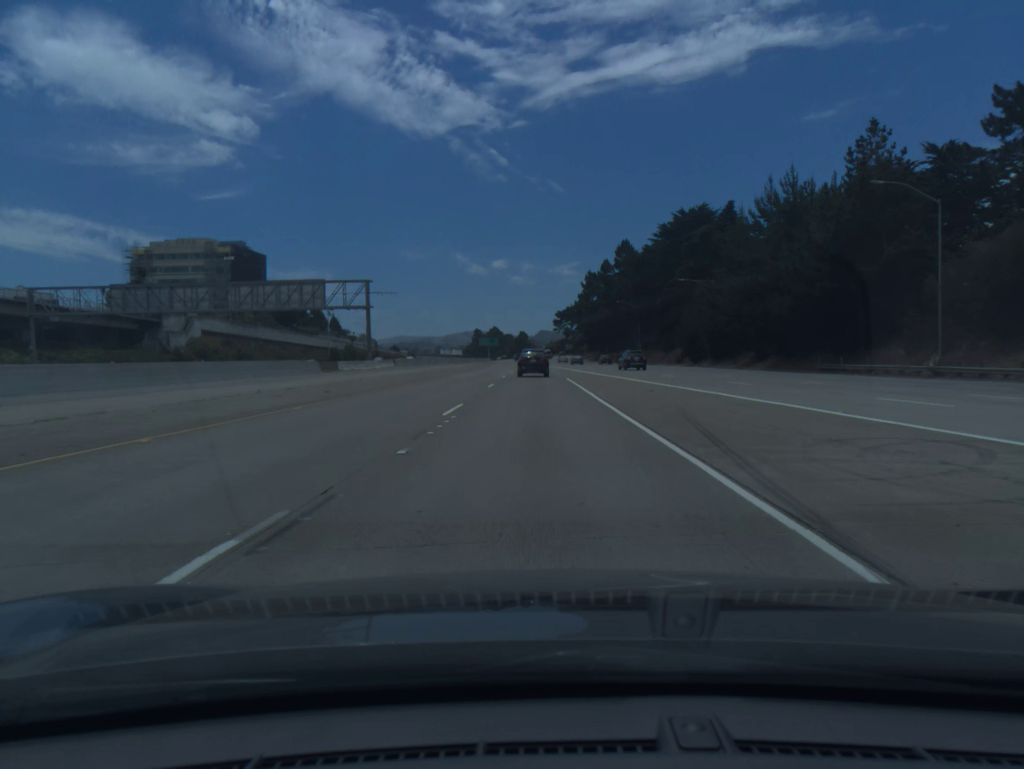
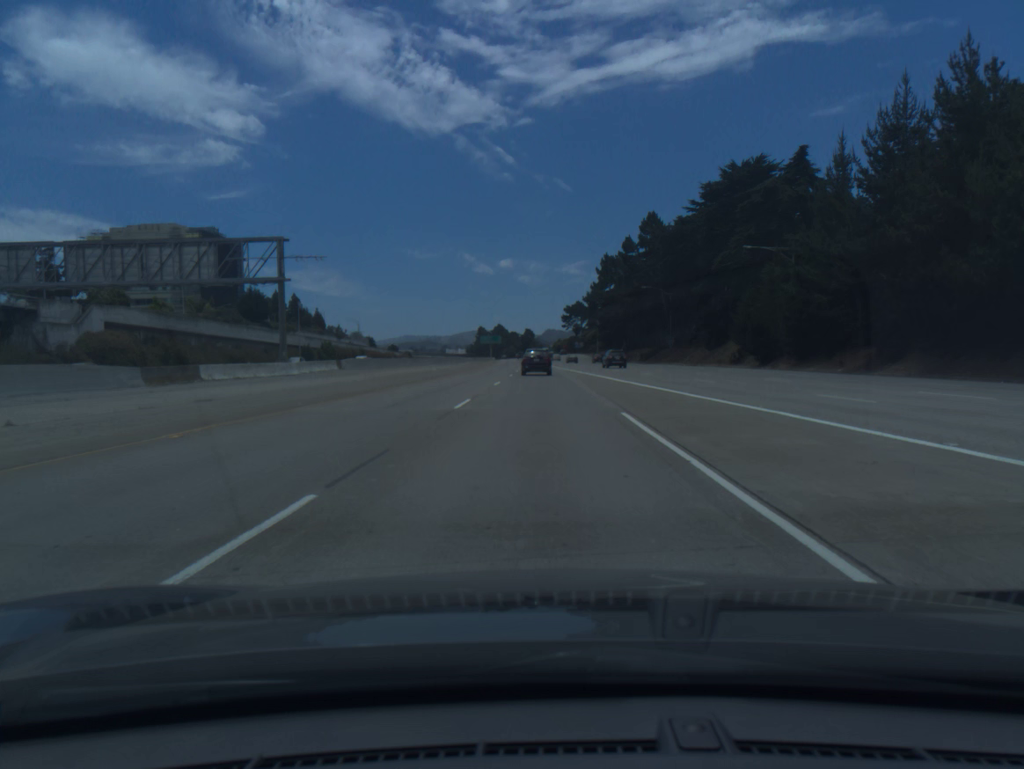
(-0.1, +27.9) m; -1°
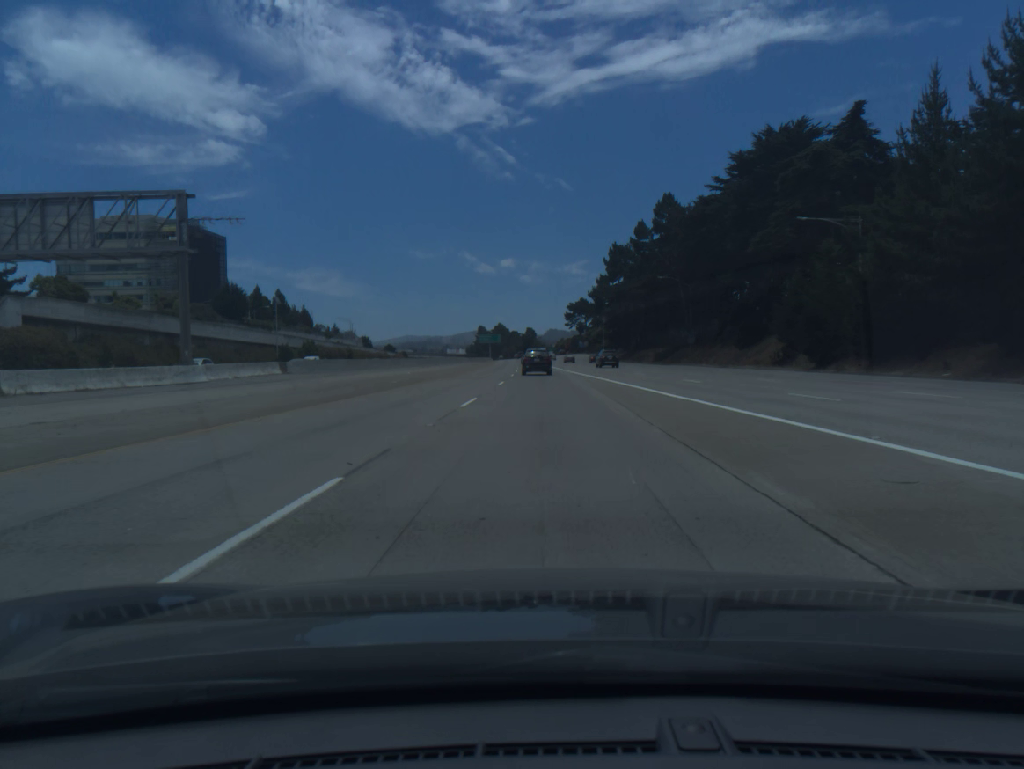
(0.0, +14.0) m; 0°
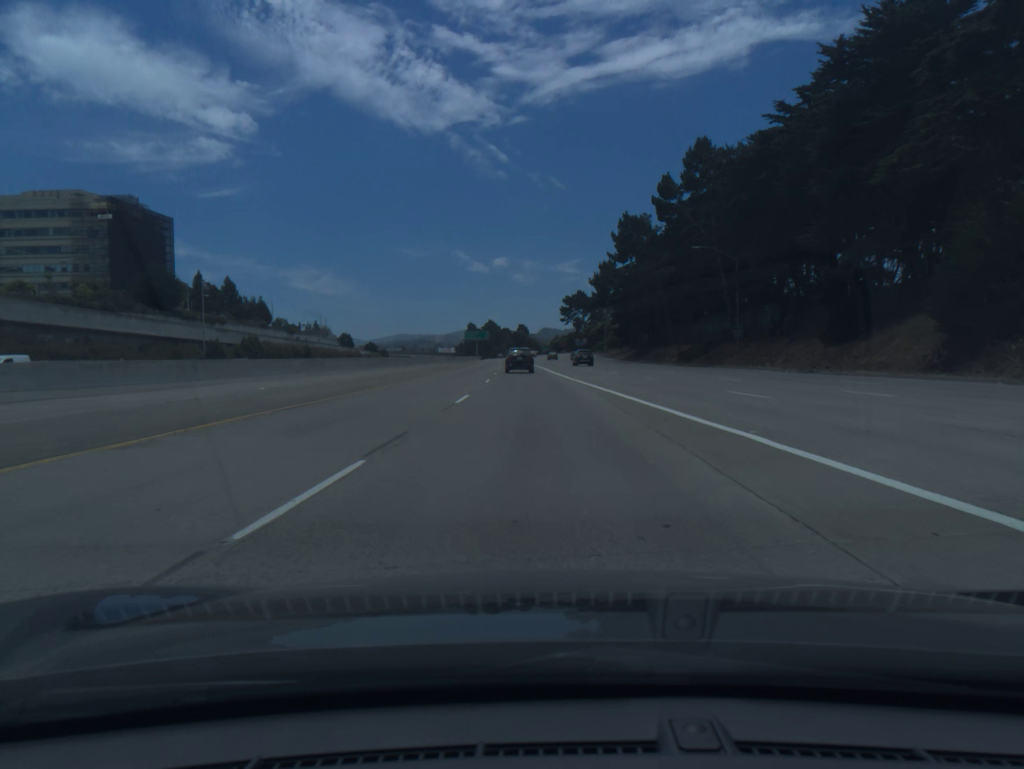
(+0.1, +28.1) m; 0°
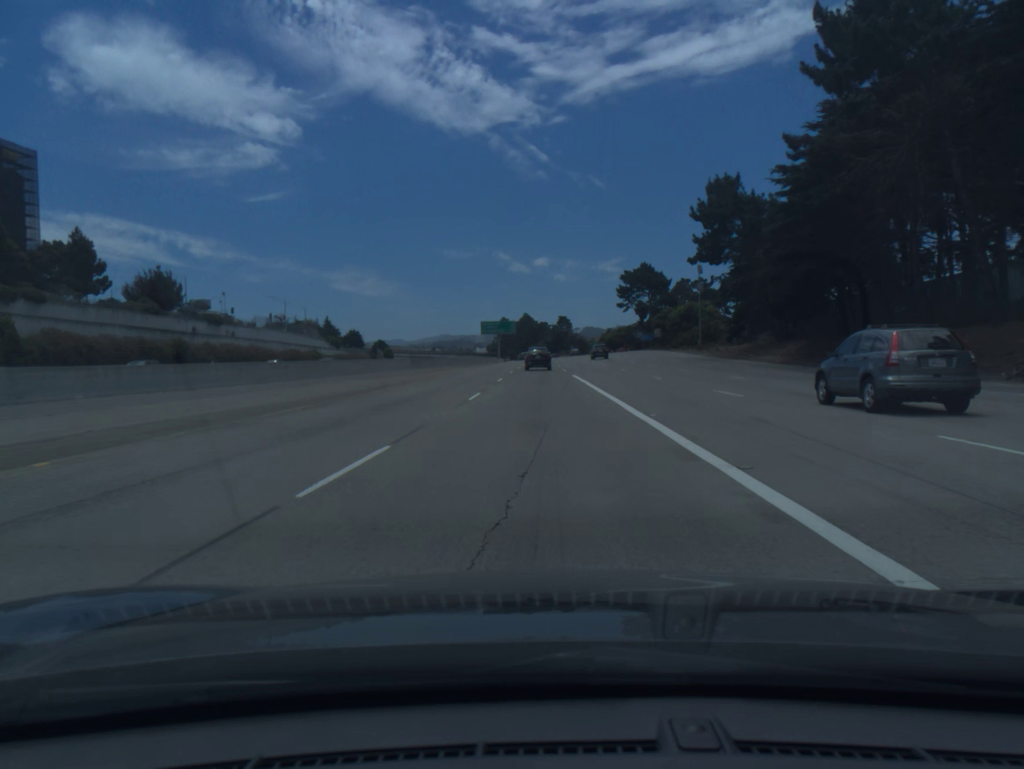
(-1.6, +71.3) m; -3°
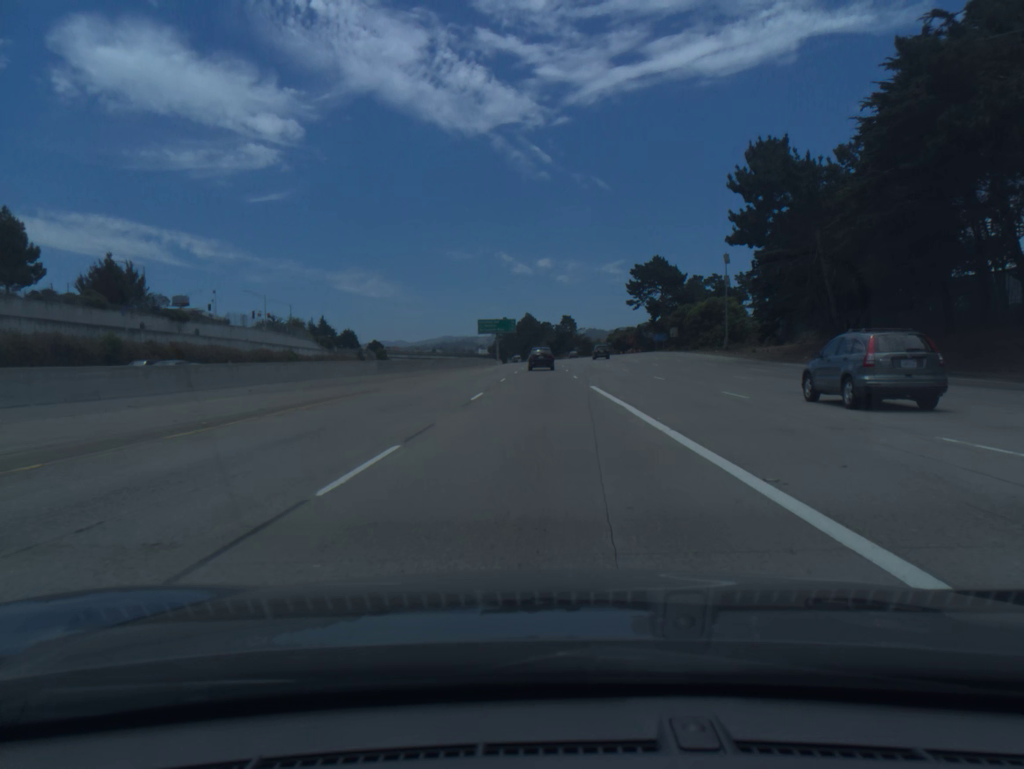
(0.0, +14.6) m; 0°
